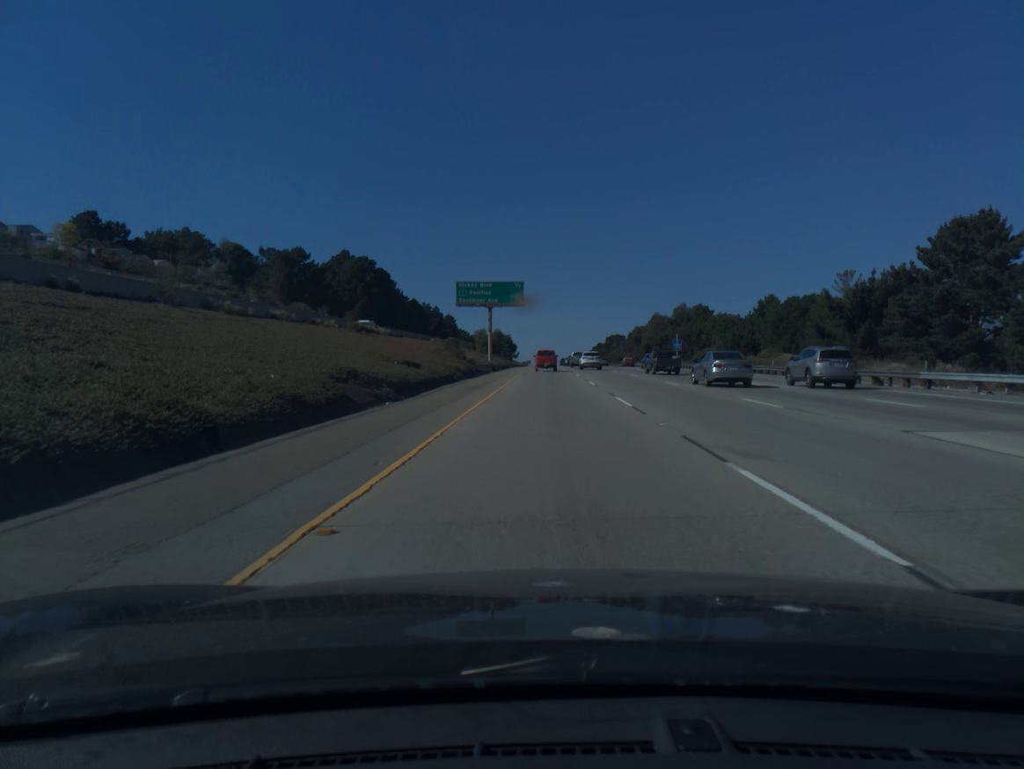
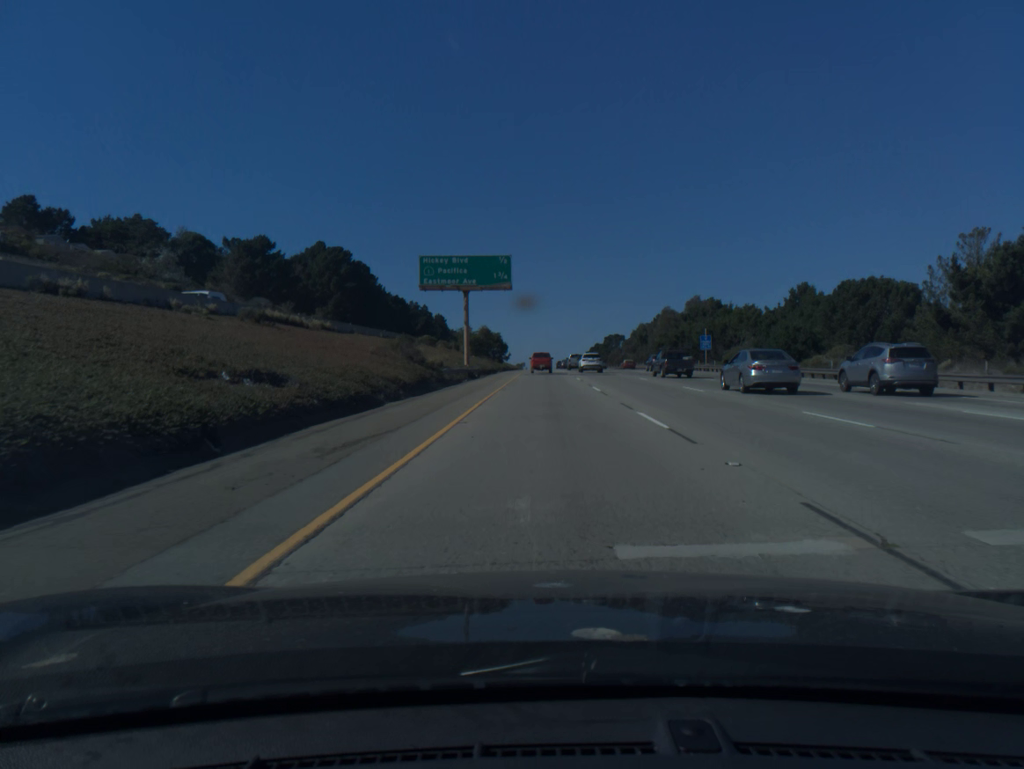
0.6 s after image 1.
(+0.1, +20.1) m; 0°
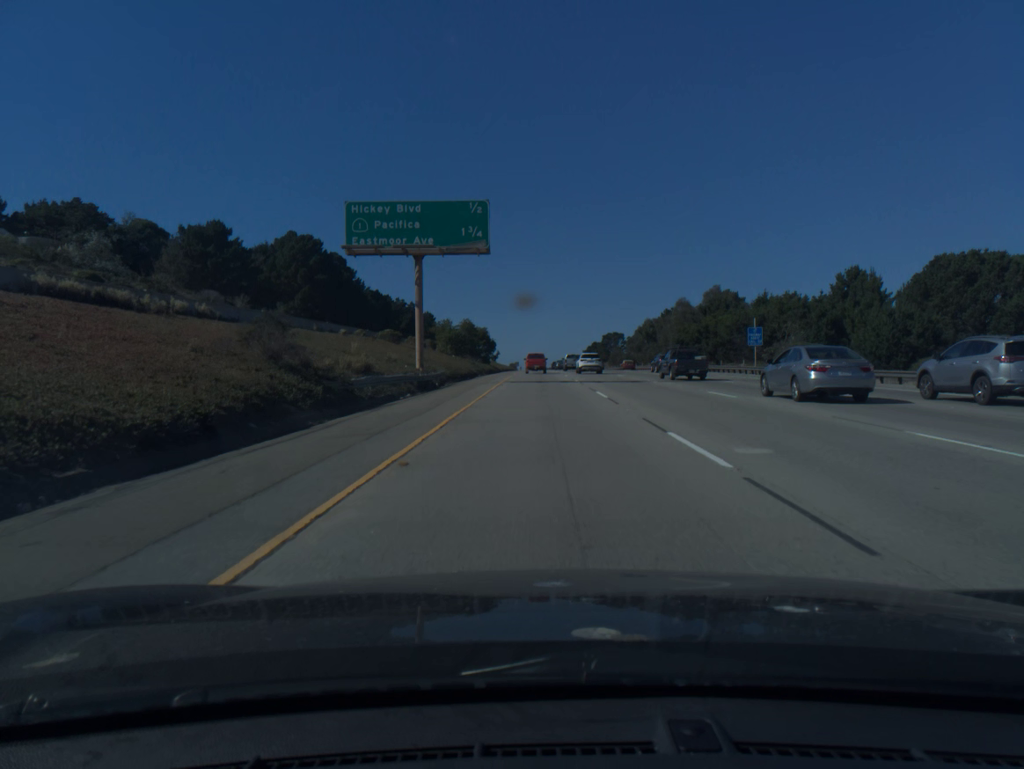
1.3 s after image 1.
(+0.1, +20.2) m; 0°
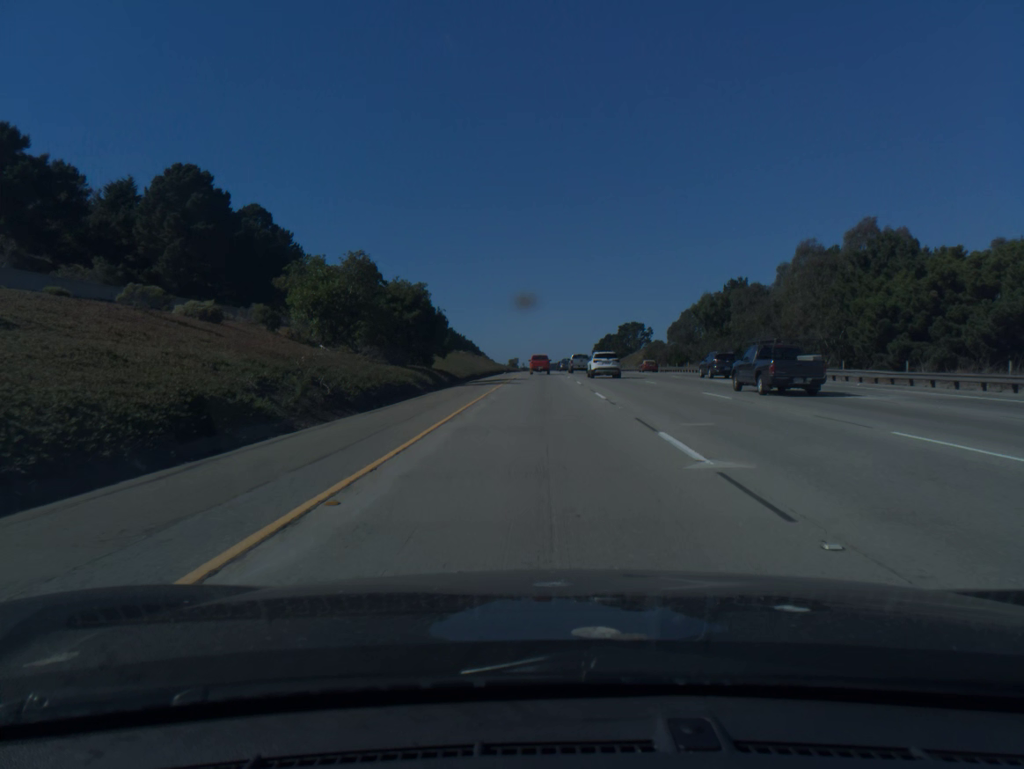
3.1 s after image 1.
(-0.1, +57.9) m; 0°
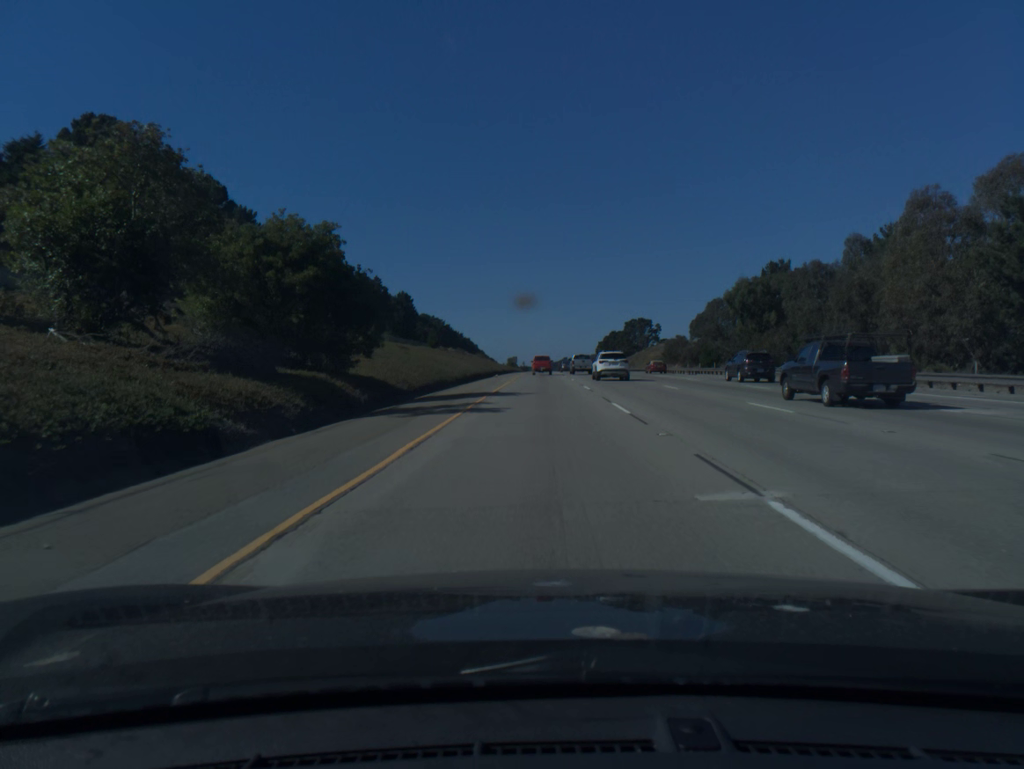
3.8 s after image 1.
(0.0, +20.5) m; 0°
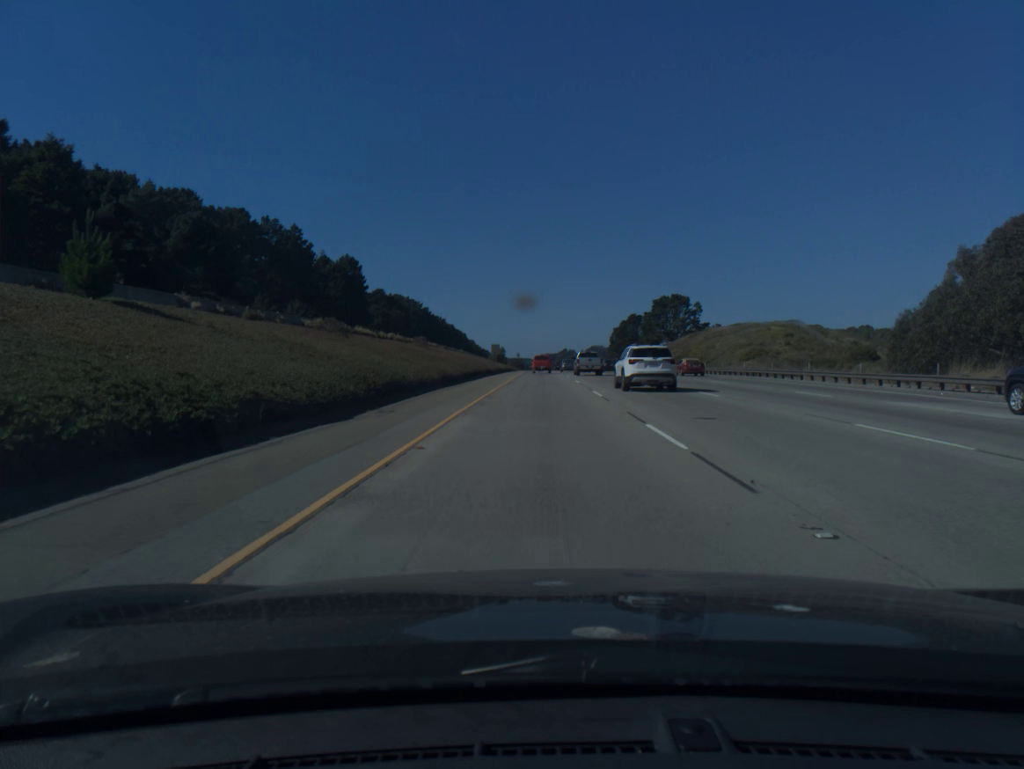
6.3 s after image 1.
(+0.1, +80.0) m; 0°
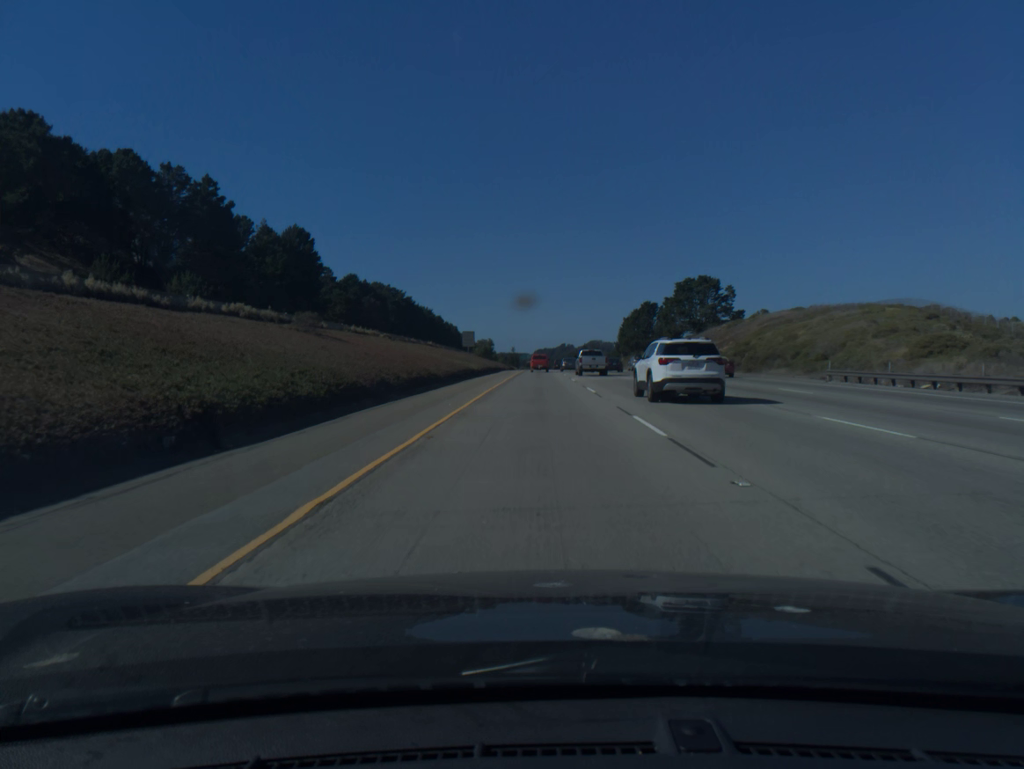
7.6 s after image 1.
(0.0, +42.2) m; 0°
